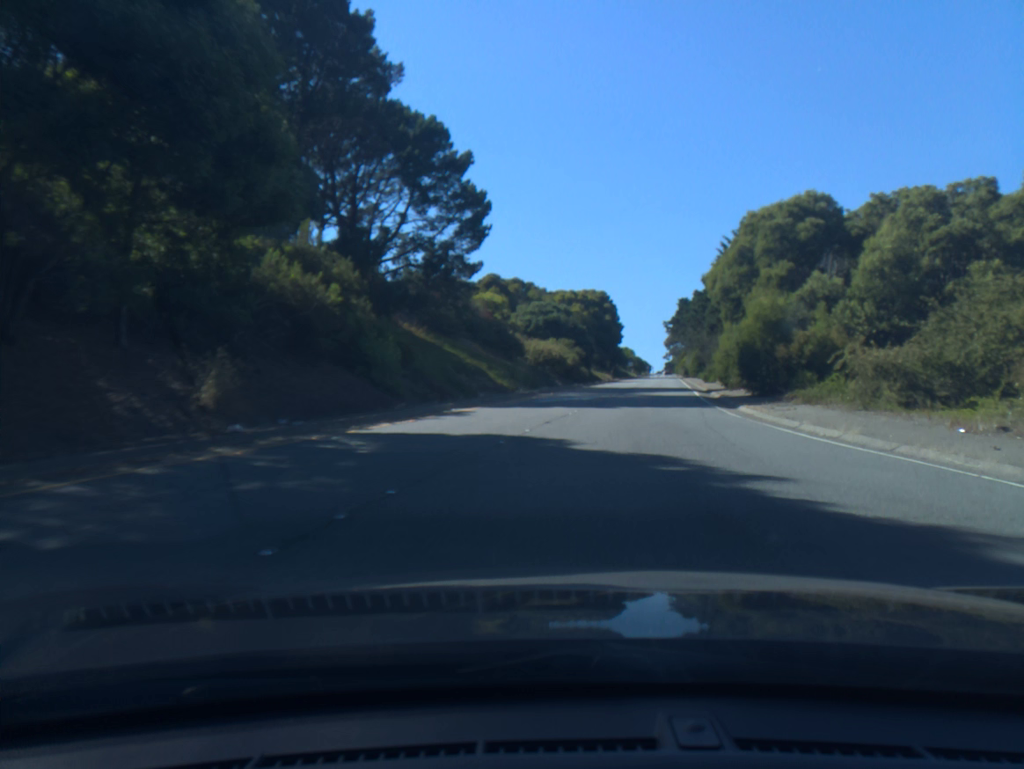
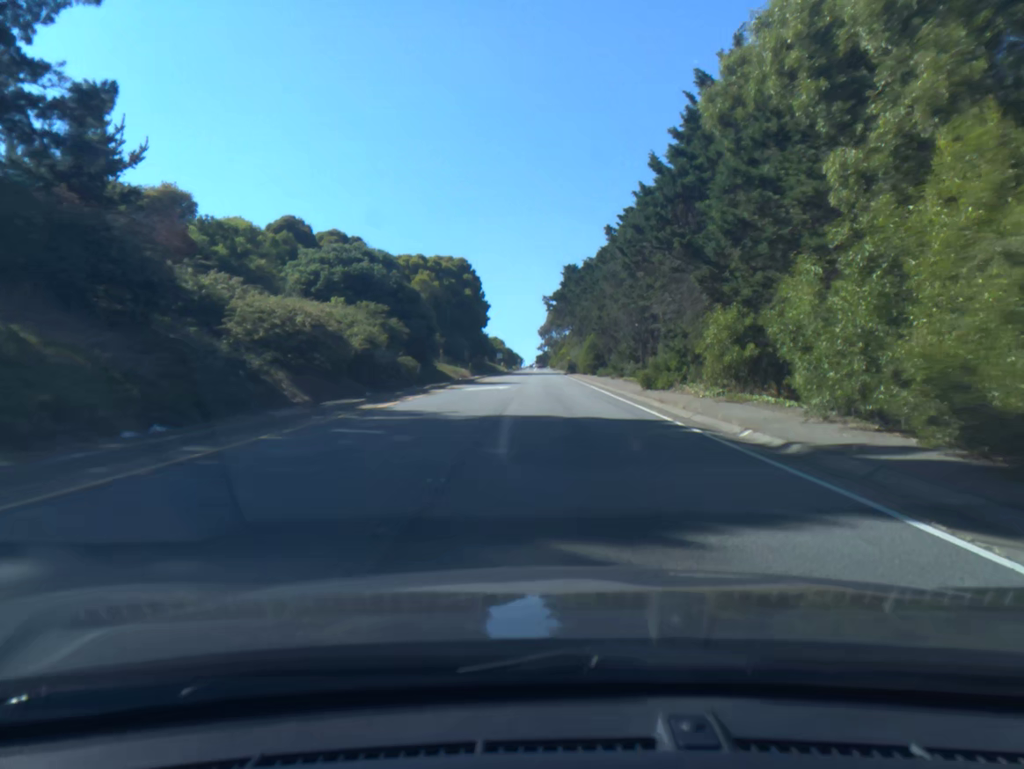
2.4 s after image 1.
(+4.2, +36.9) m; +9°
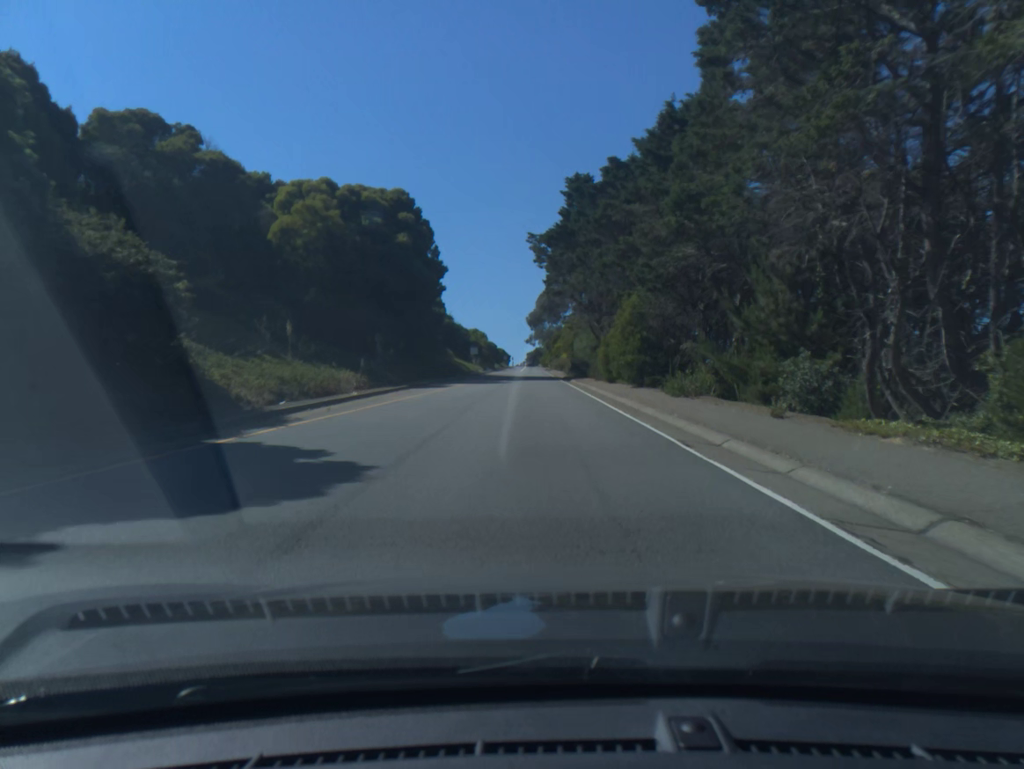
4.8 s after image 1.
(+0.5, +41.8) m; +1°
